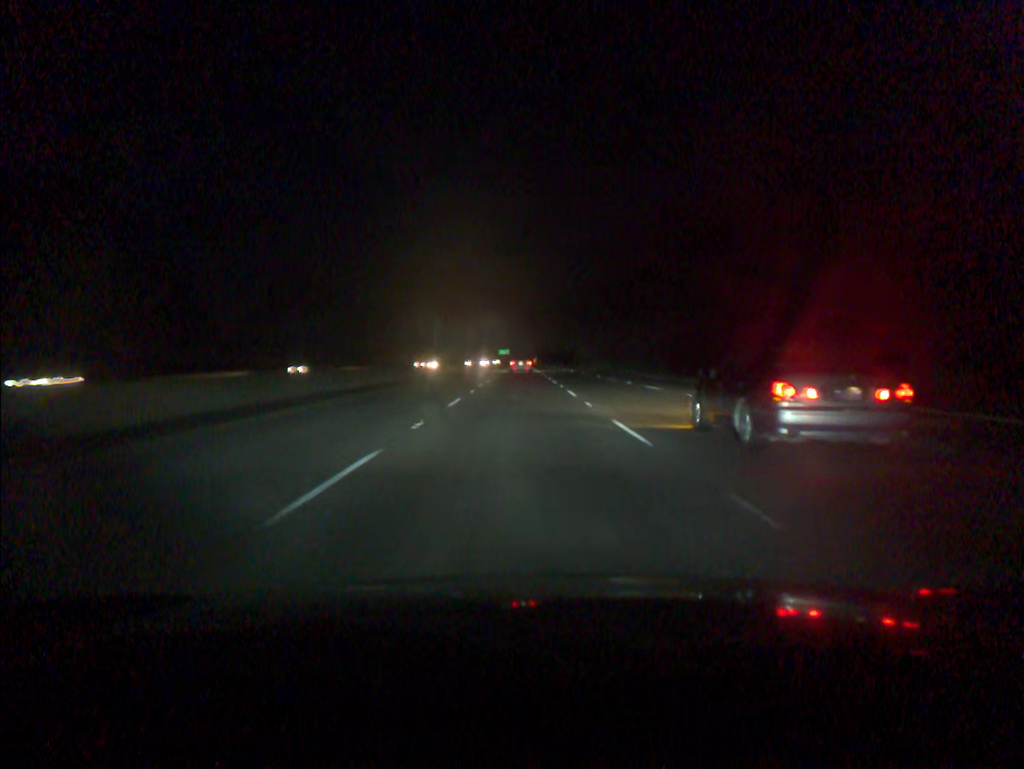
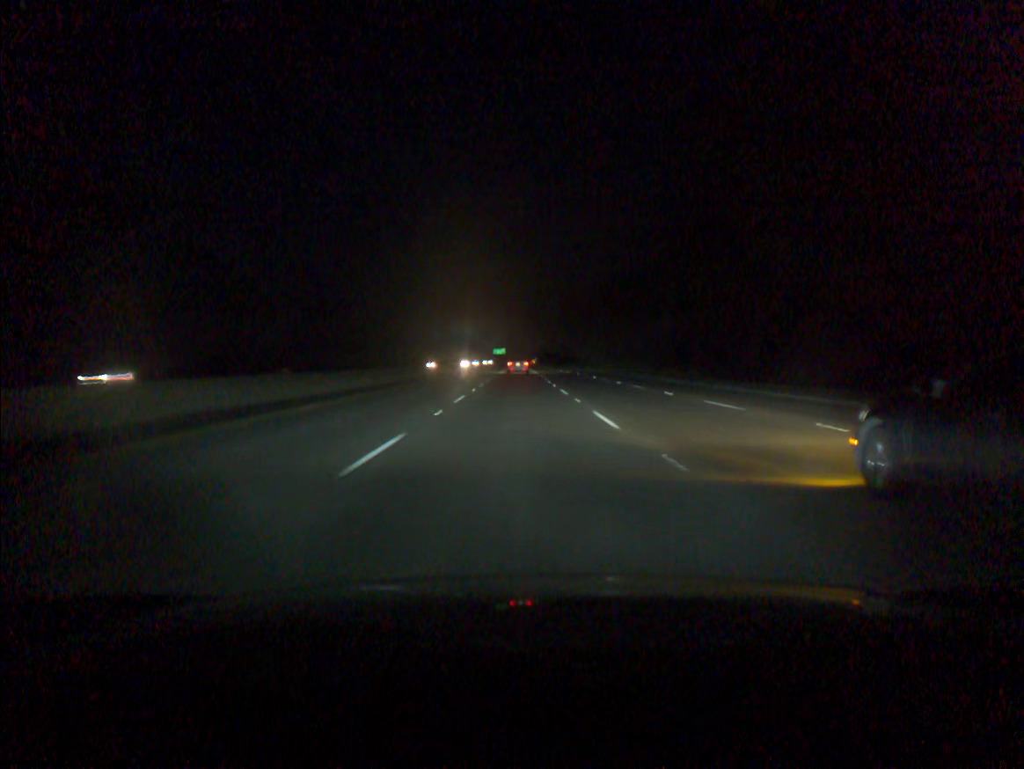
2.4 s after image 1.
(+0.1, +70.0) m; 0°
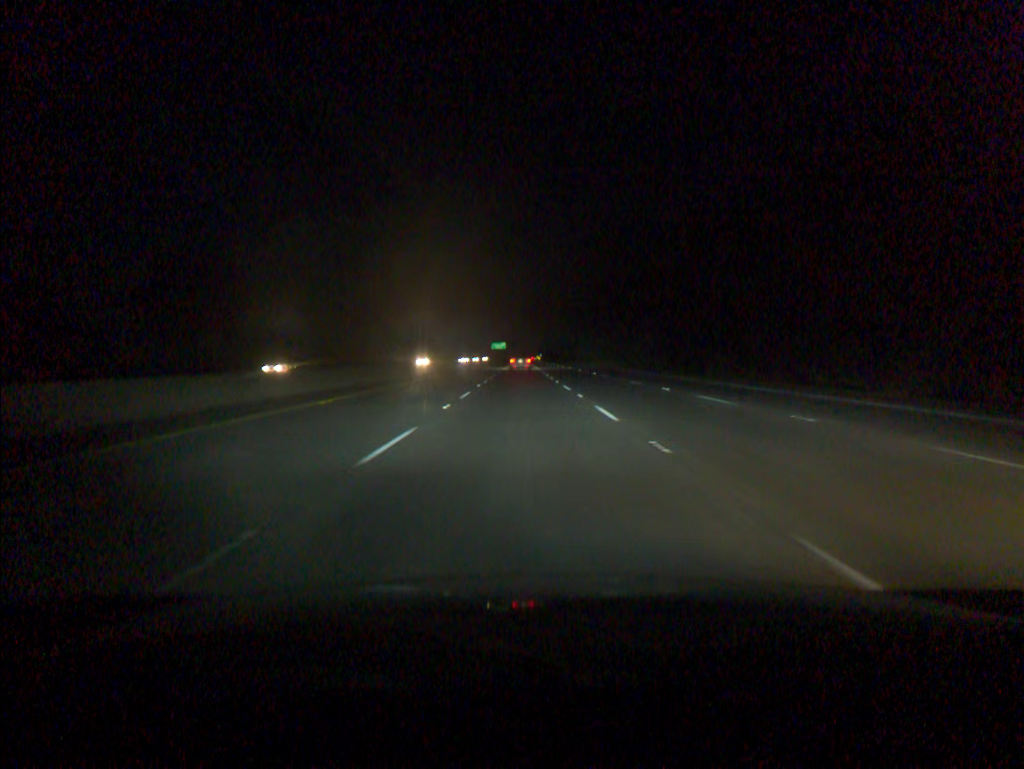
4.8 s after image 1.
(-0.1, +71.5) m; 0°
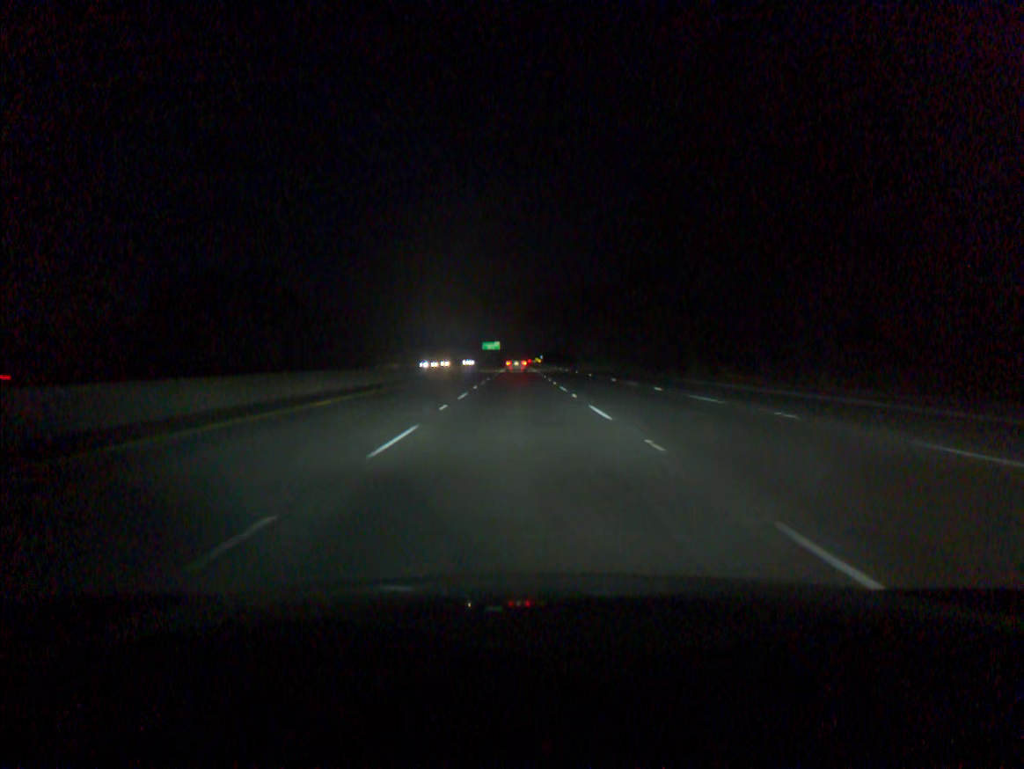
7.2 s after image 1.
(+0.1, +72.4) m; 0°
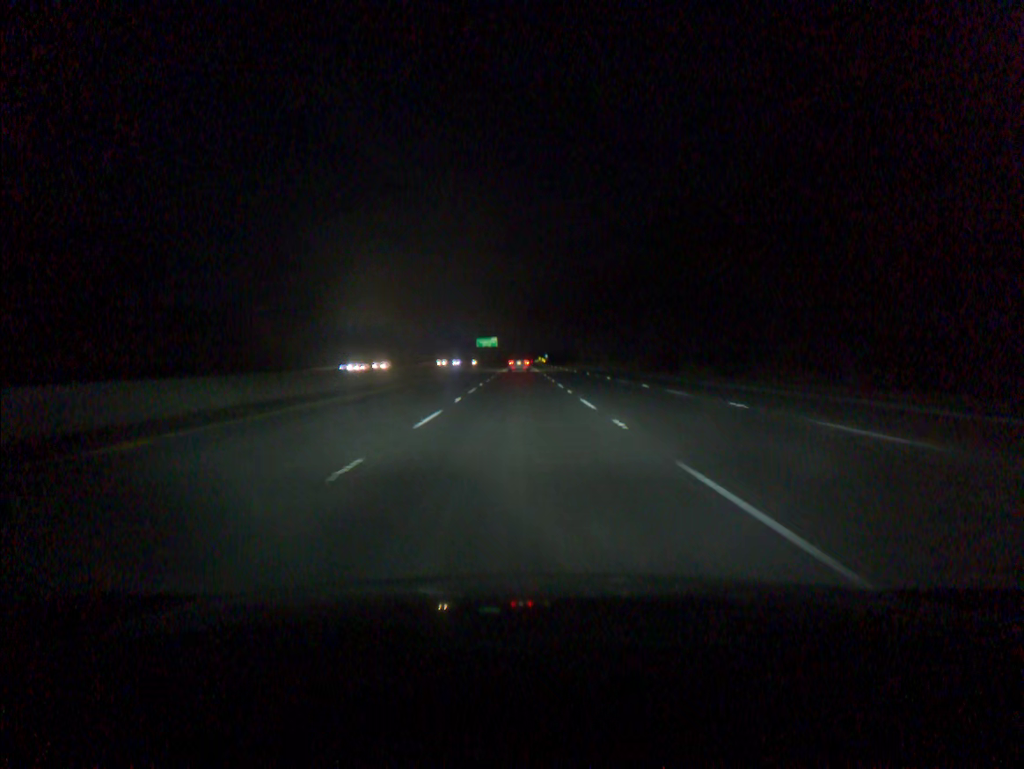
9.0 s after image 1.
(-0.1, +54.8) m; 0°
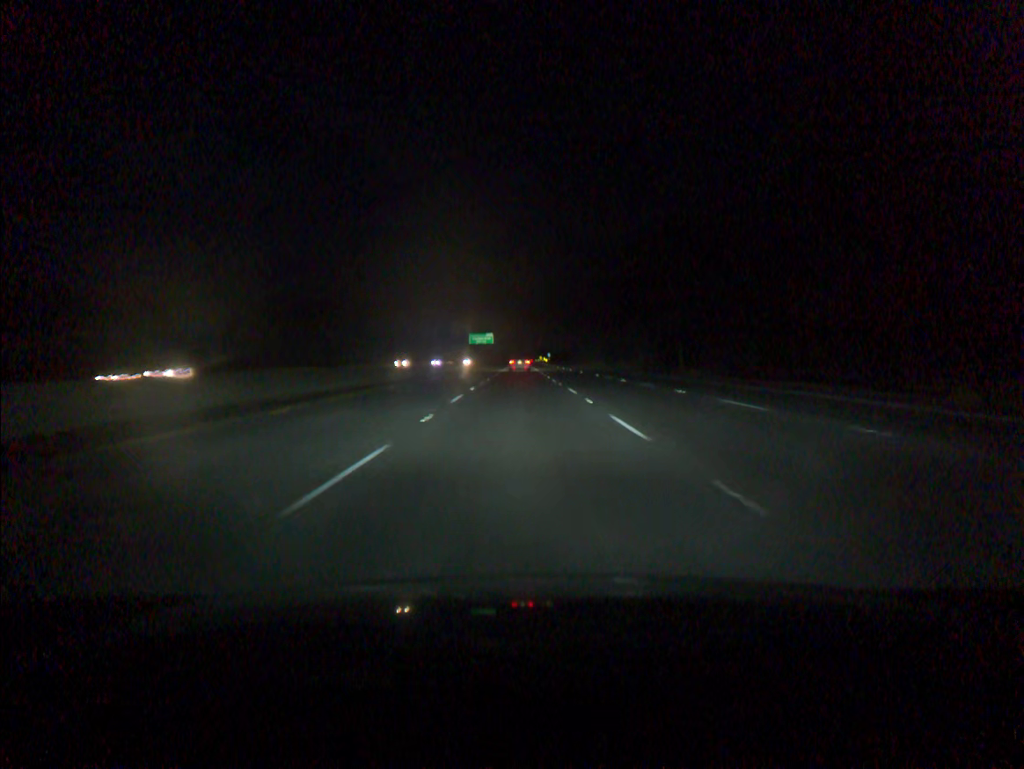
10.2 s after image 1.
(0.0, +36.8) m; 0°
